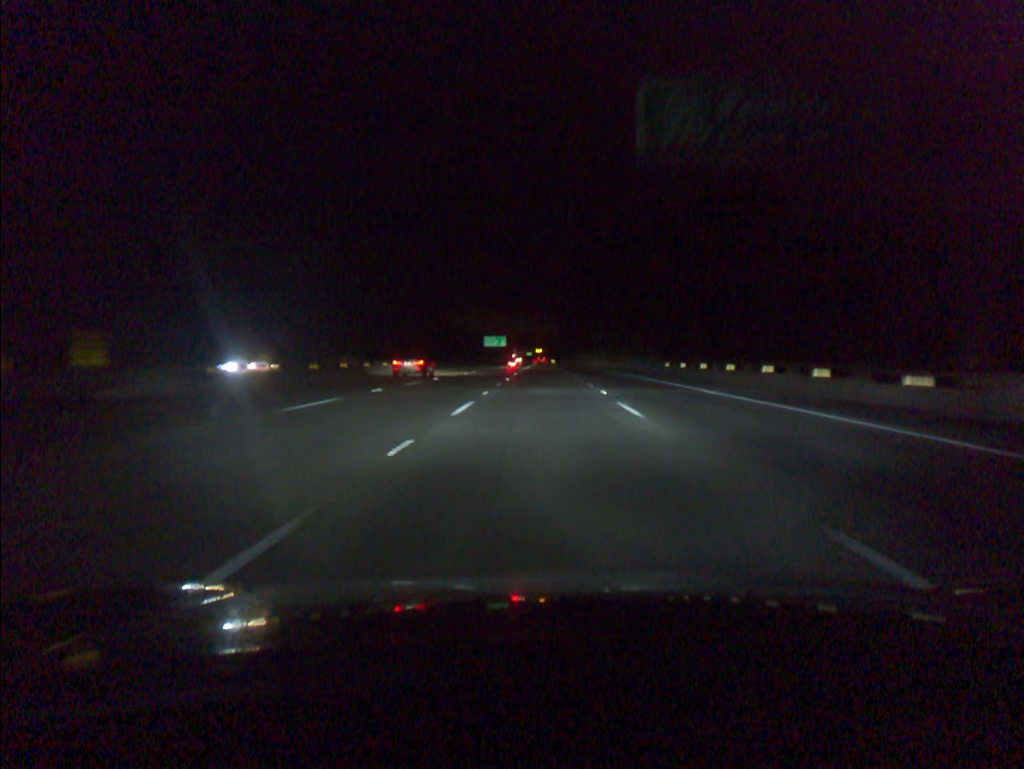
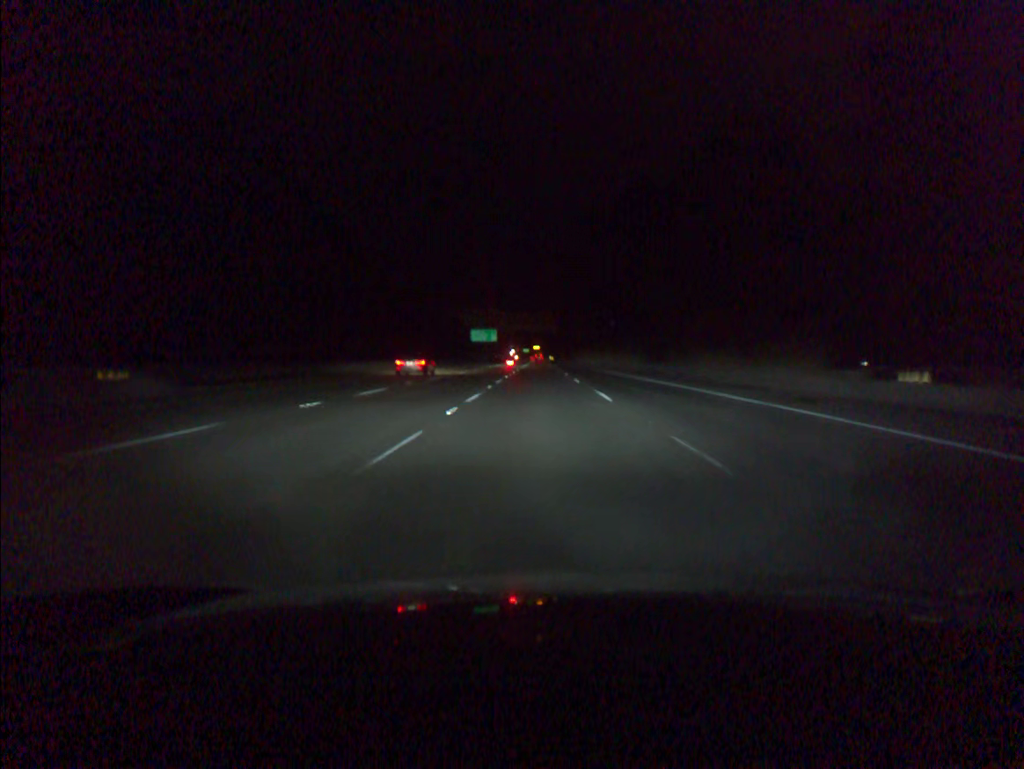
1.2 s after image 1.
(+0.1, +36.8) m; 0°
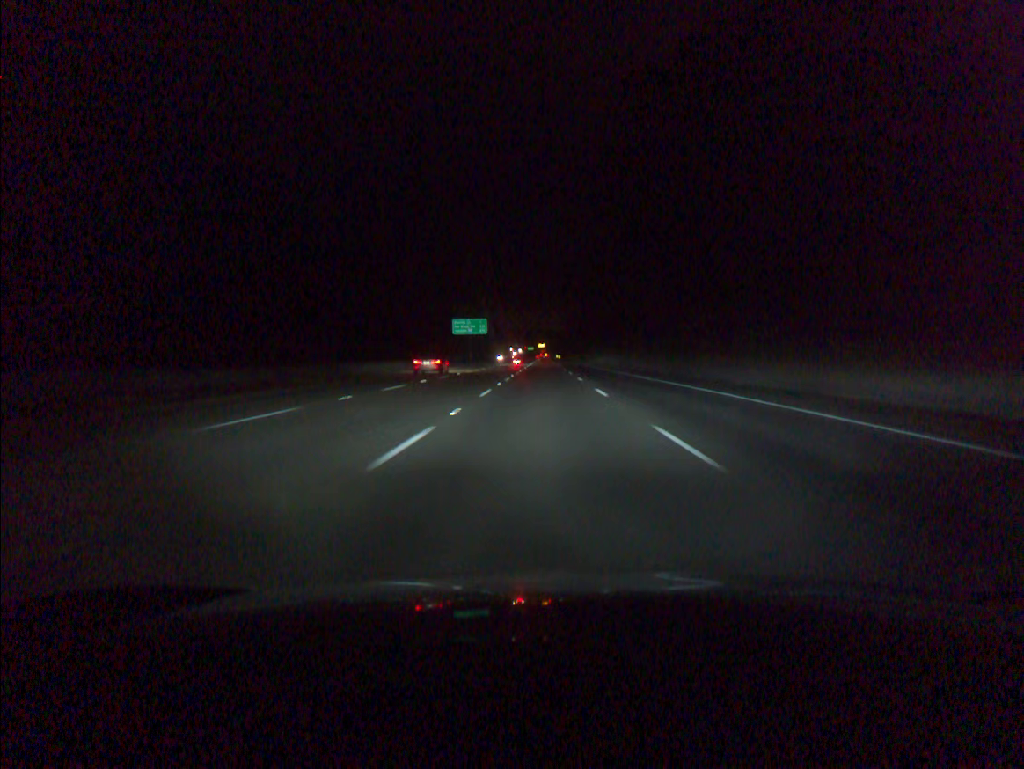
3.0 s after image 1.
(-0.2, +55.3) m; 0°
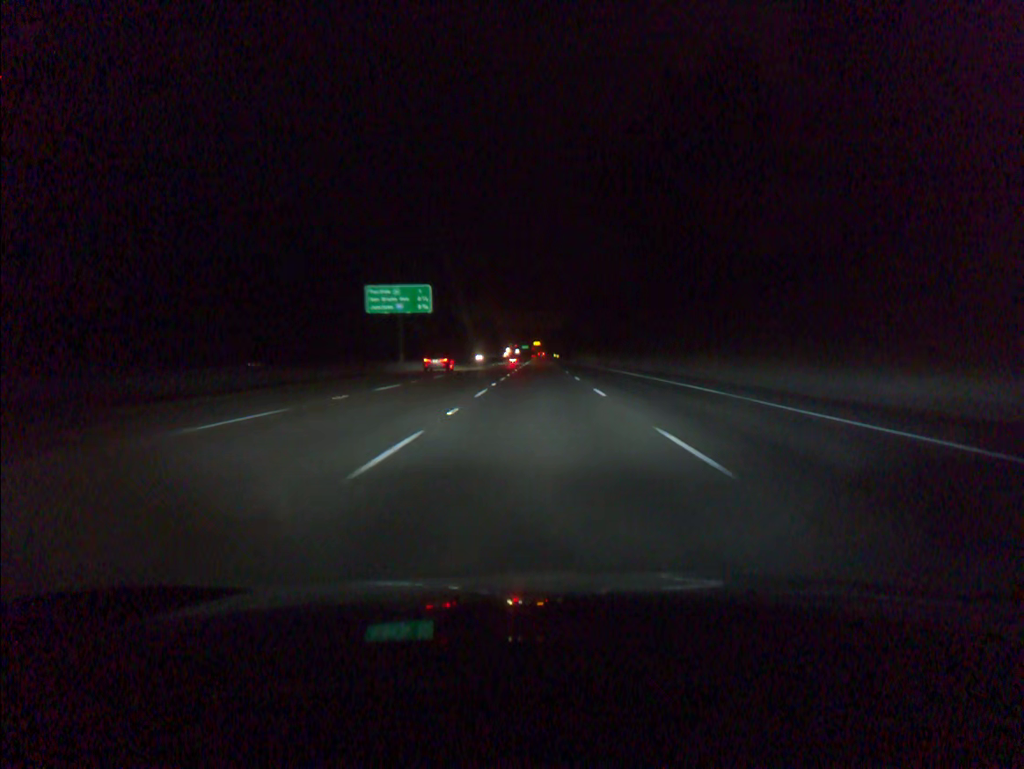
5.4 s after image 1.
(+0.2, +73.7) m; 0°
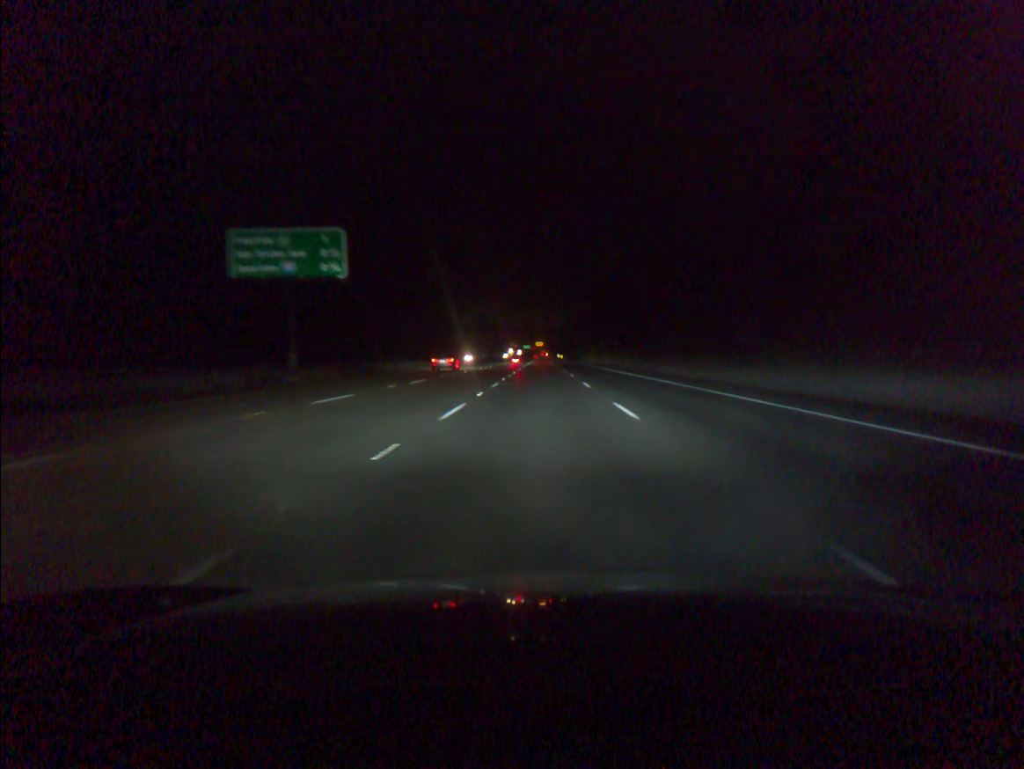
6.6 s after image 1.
(0.0, +36.8) m; 0°
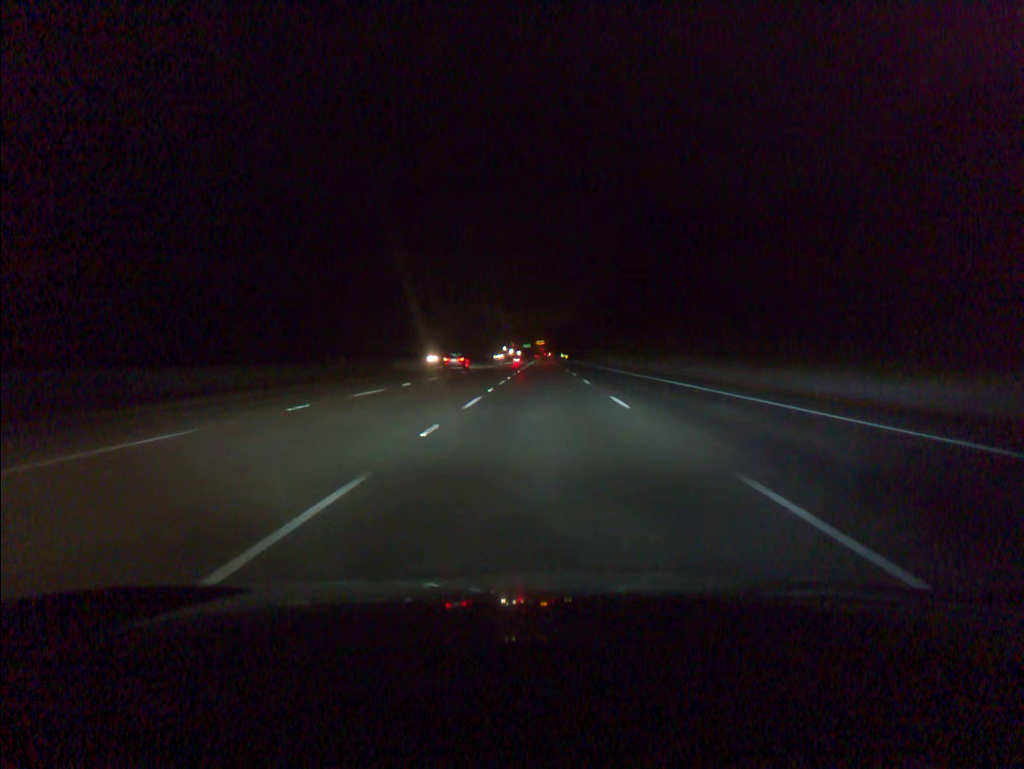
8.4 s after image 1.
(-0.1, +55.2) m; 0°
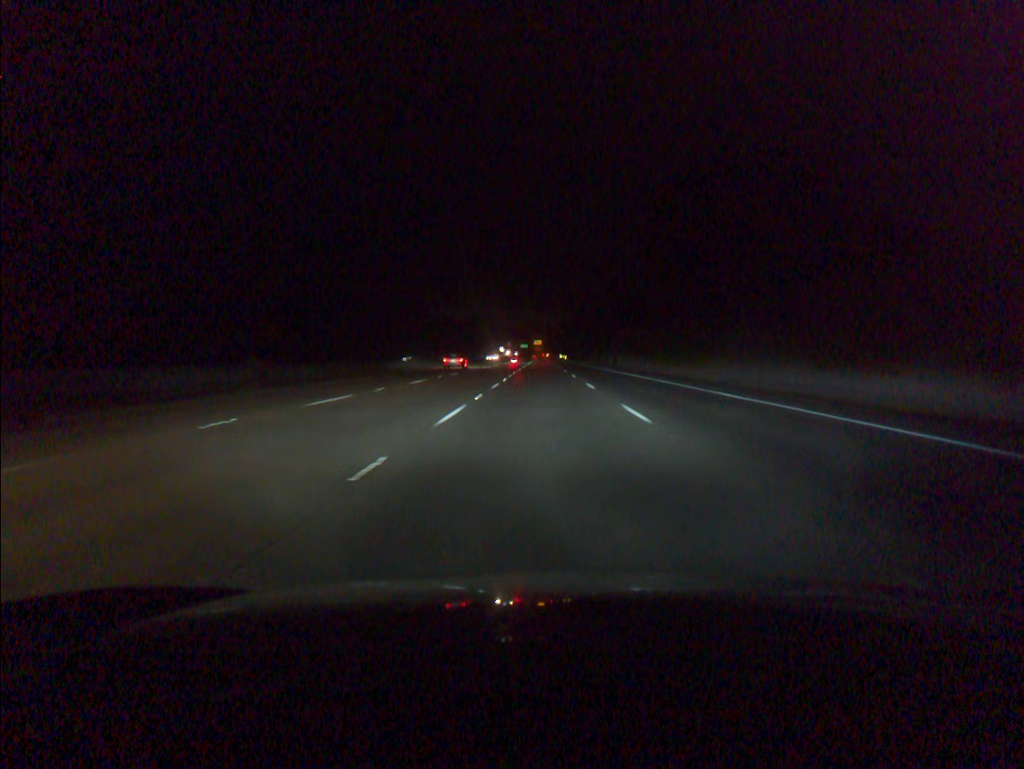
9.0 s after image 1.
(0.0, +18.4) m; 0°
